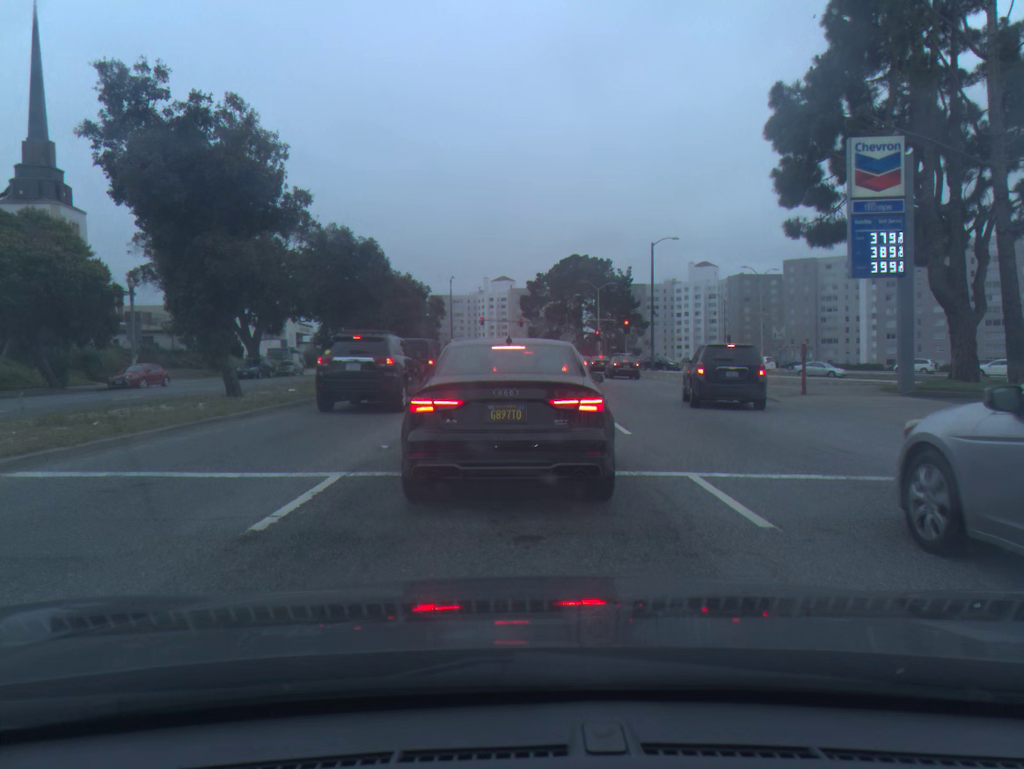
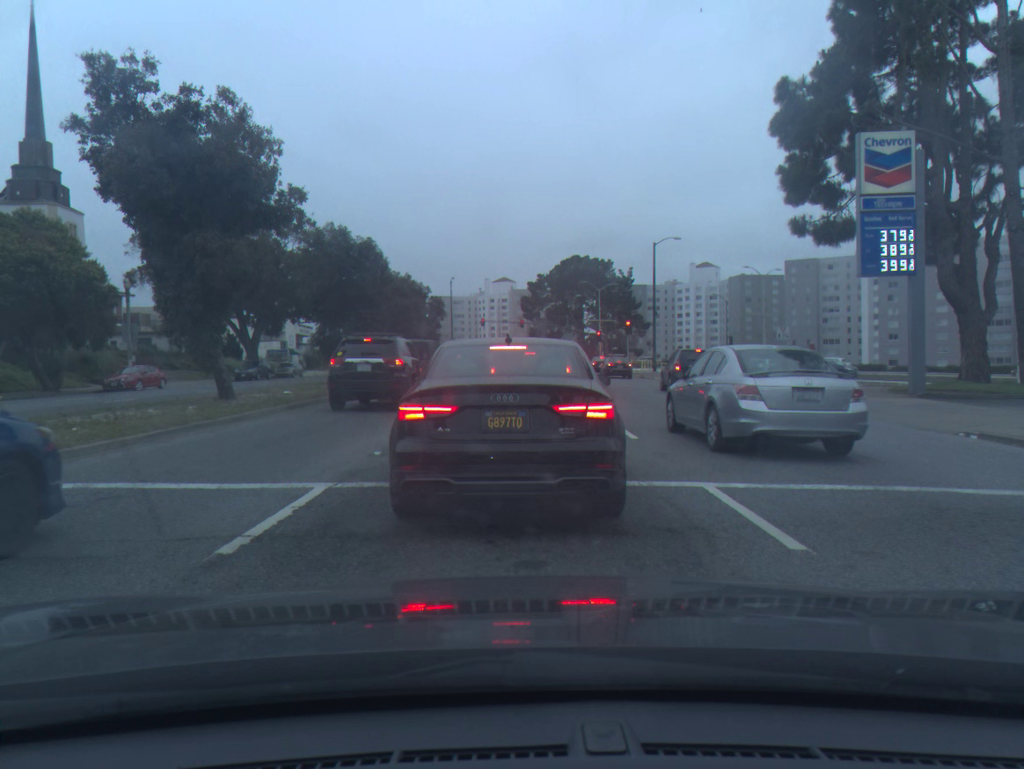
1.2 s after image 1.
(0.0, +0.7) m; 0°
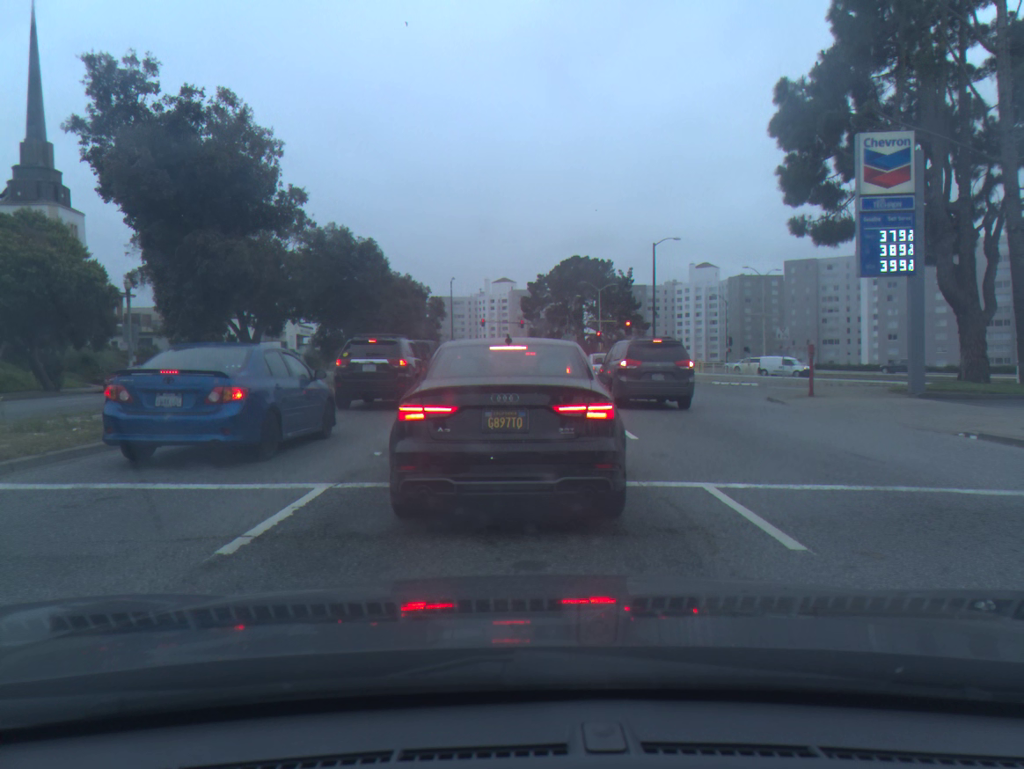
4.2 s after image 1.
(0.0, 0.0) m; 0°
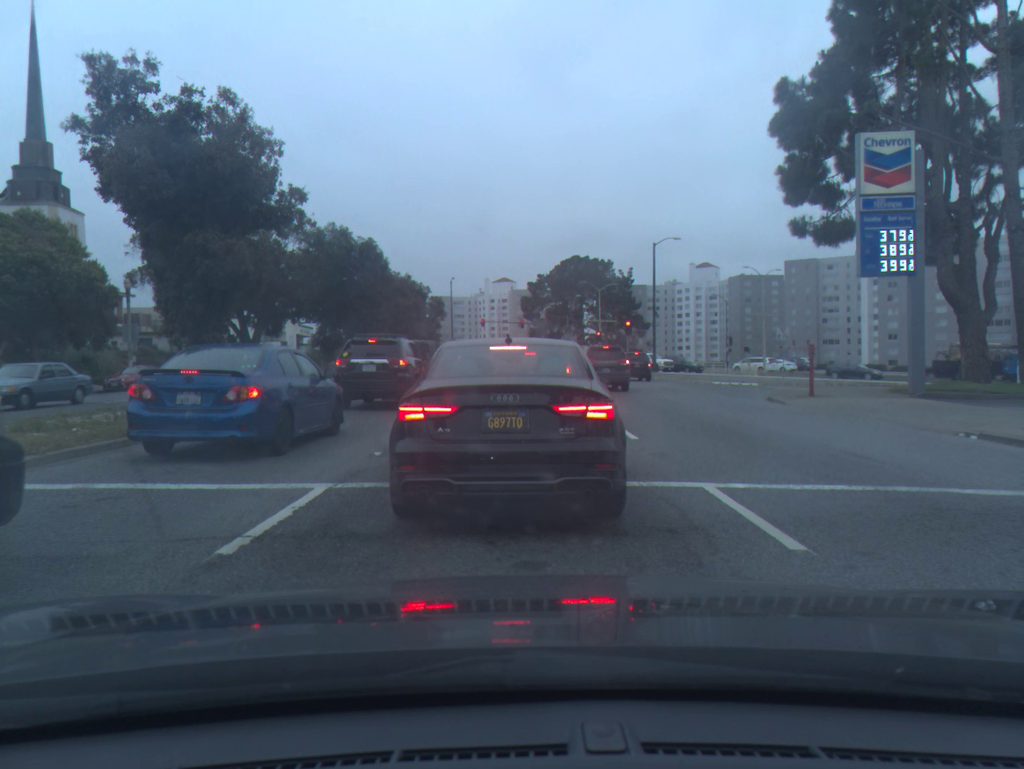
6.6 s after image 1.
(0.0, 0.0) m; 0°
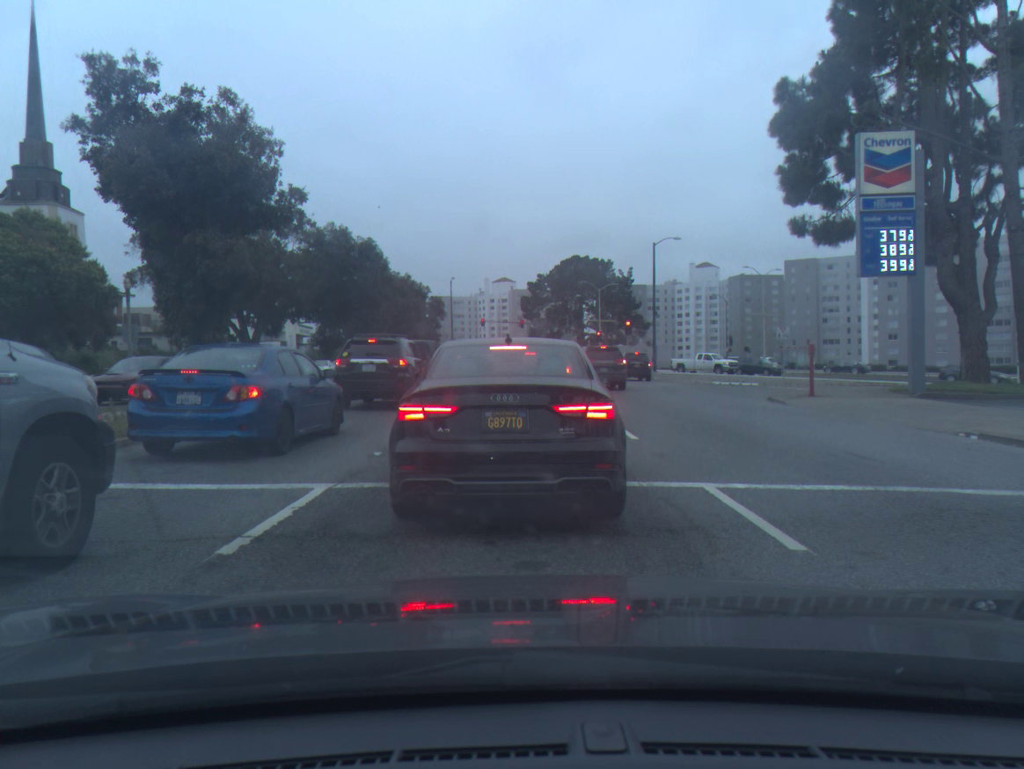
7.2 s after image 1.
(0.0, 0.0) m; 0°
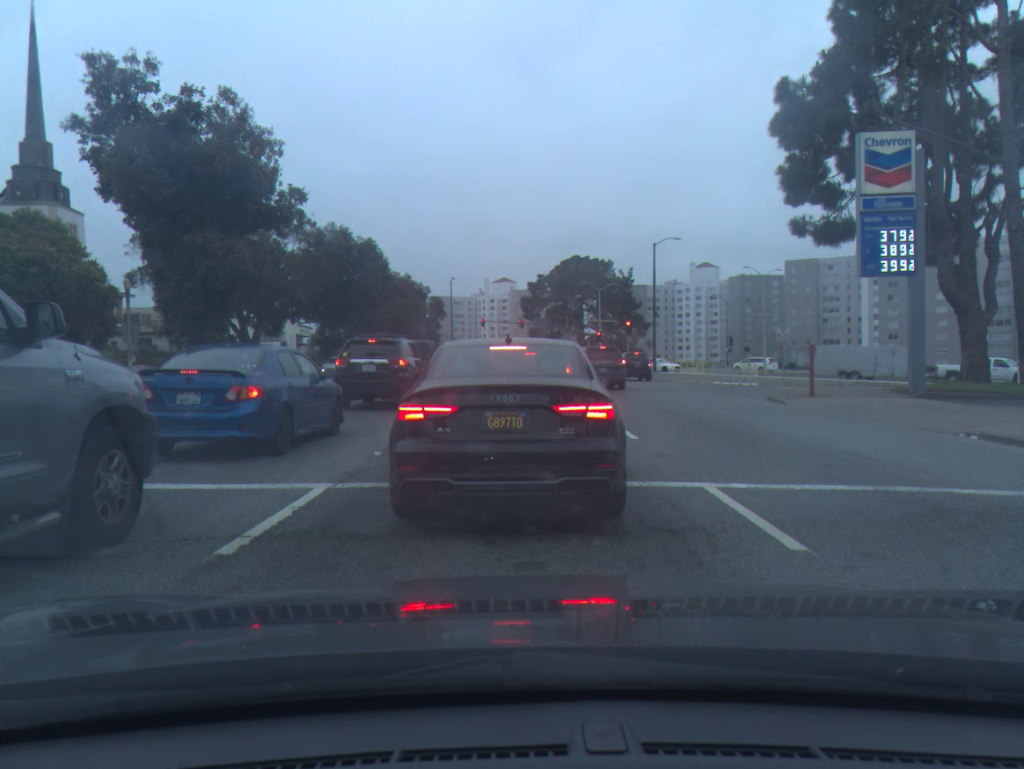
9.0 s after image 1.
(0.0, 0.0) m; 0°
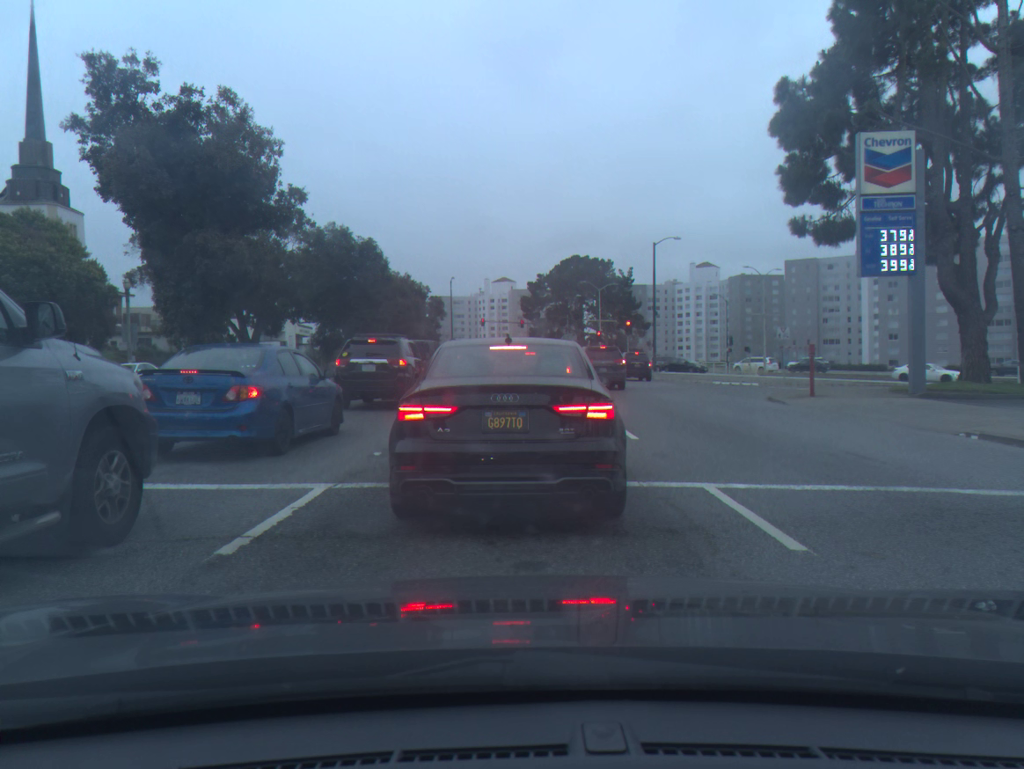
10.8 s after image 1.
(0.0, 0.0) m; 0°
